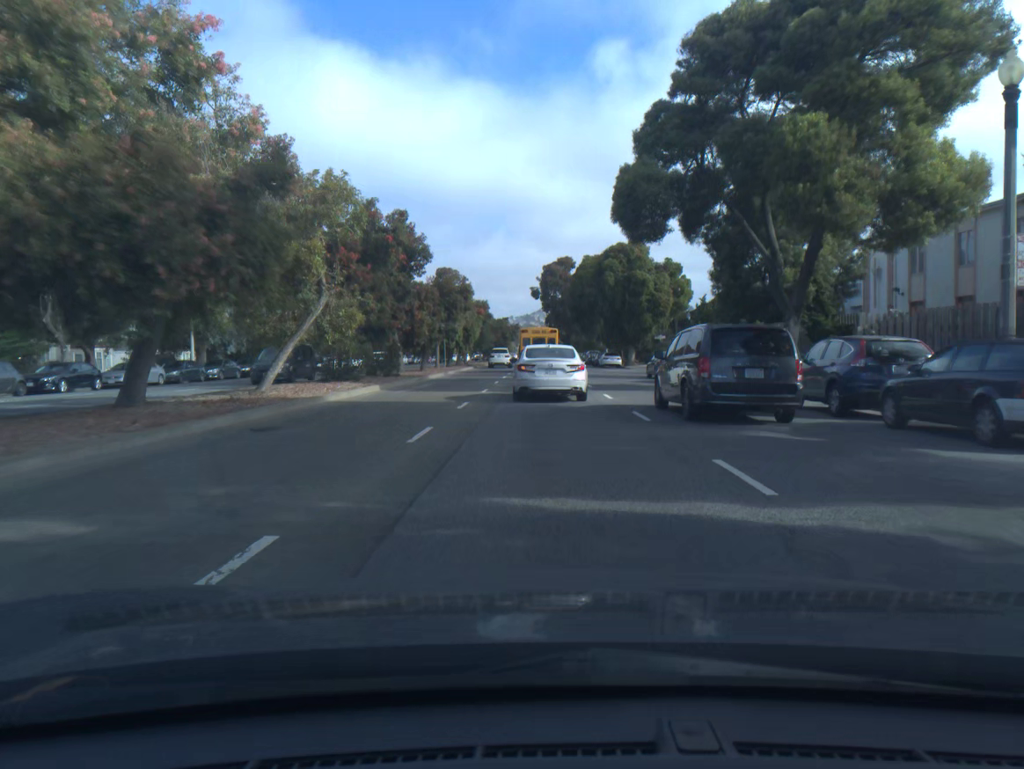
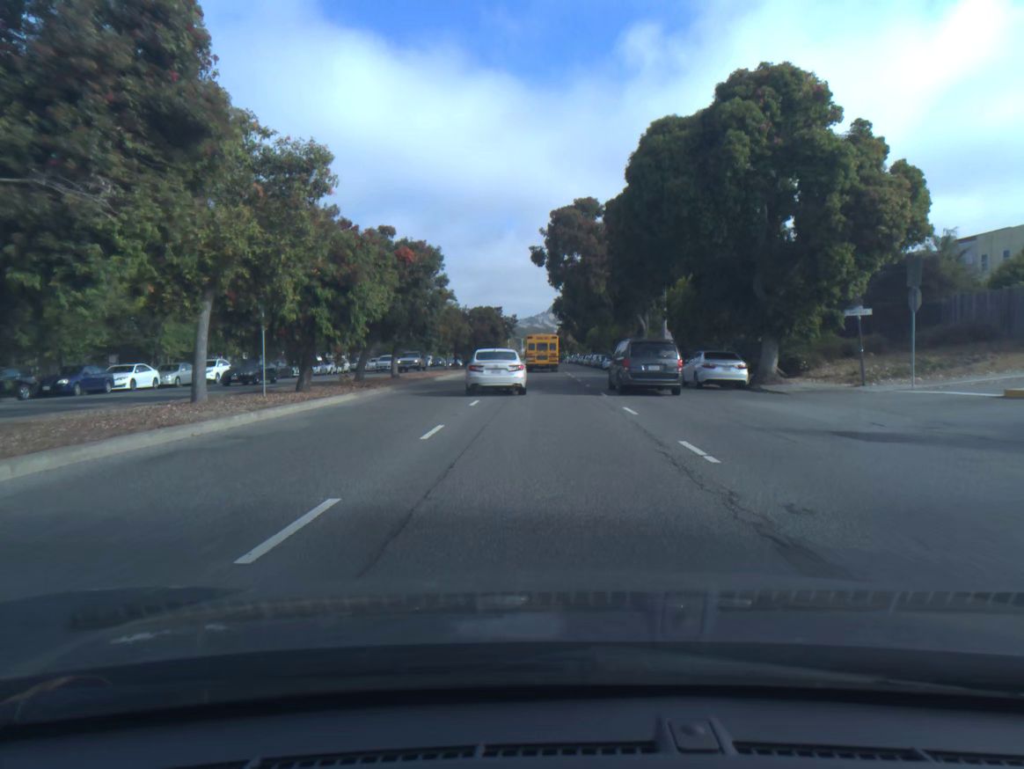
(-0.2, +41.9) m; 0°
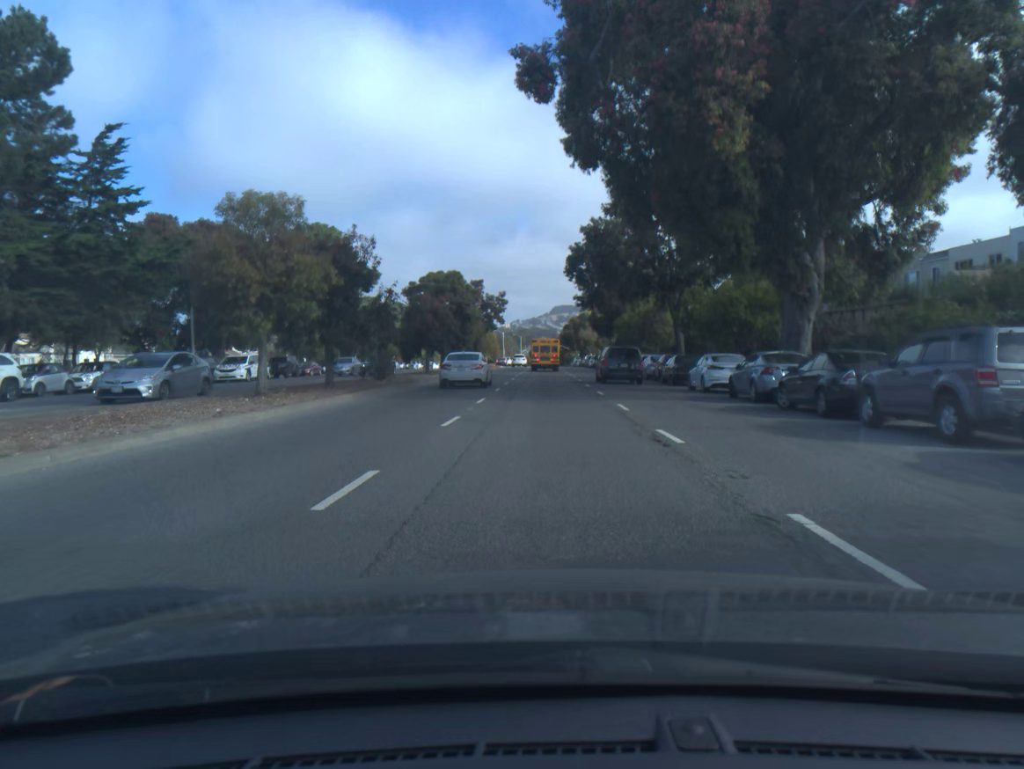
(0.0, +41.9) m; 0°
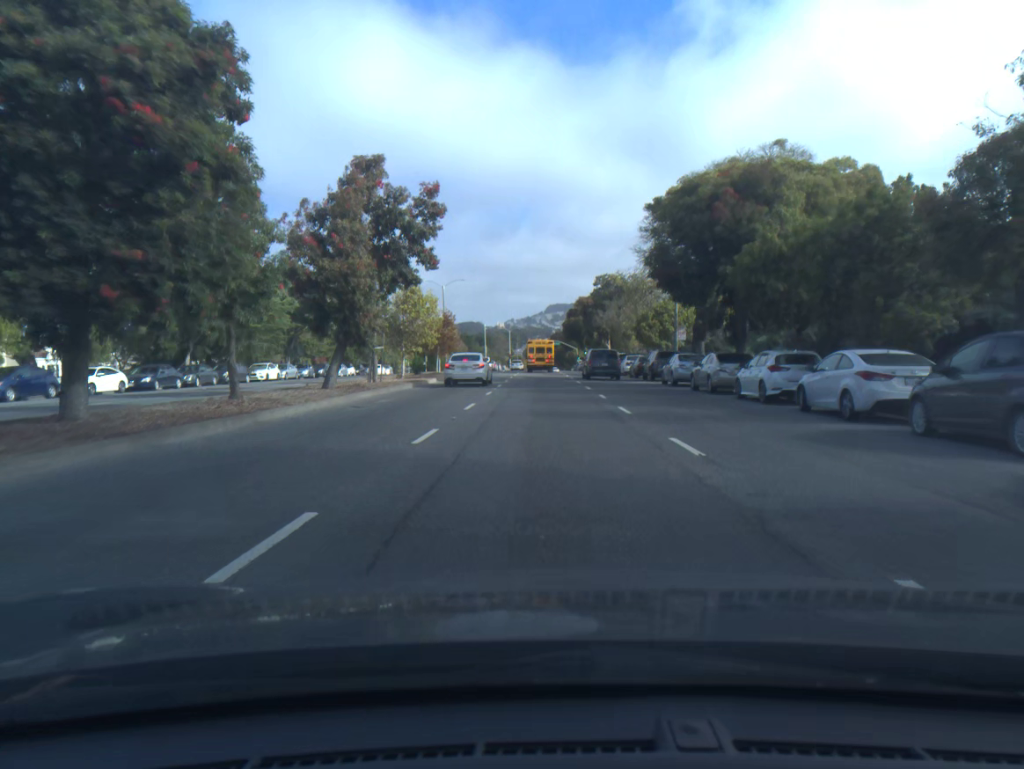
(+0.1, +45.8) m; 0°
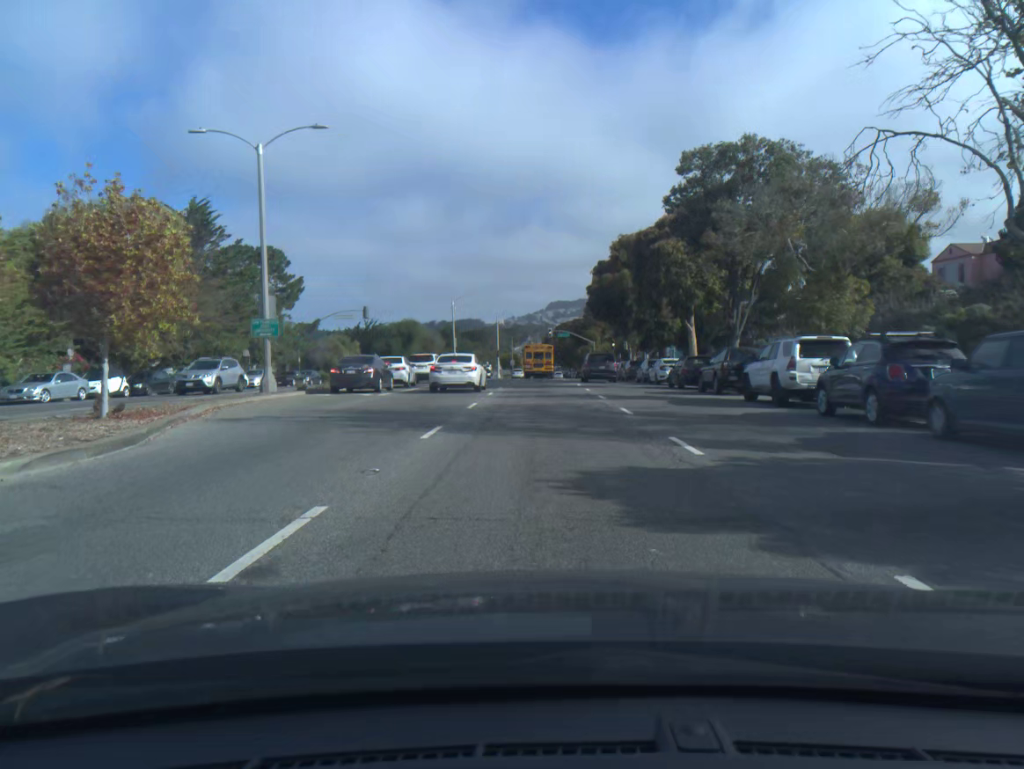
(-0.1, +50.6) m; 0°
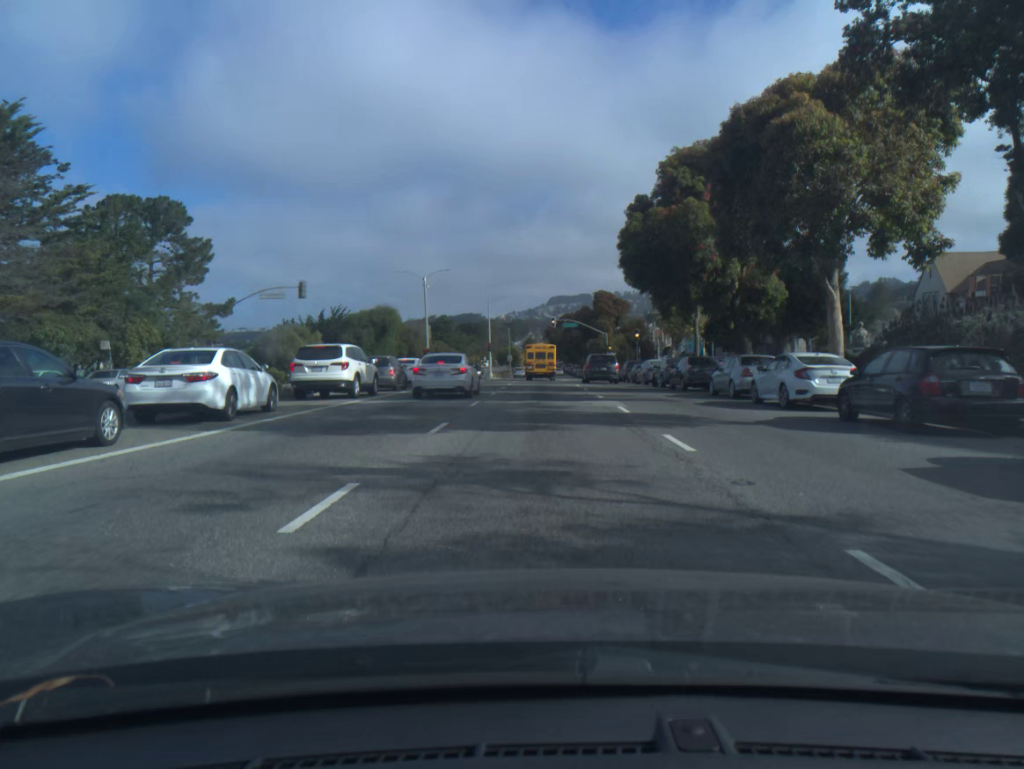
(0.0, +21.0) m; 0°
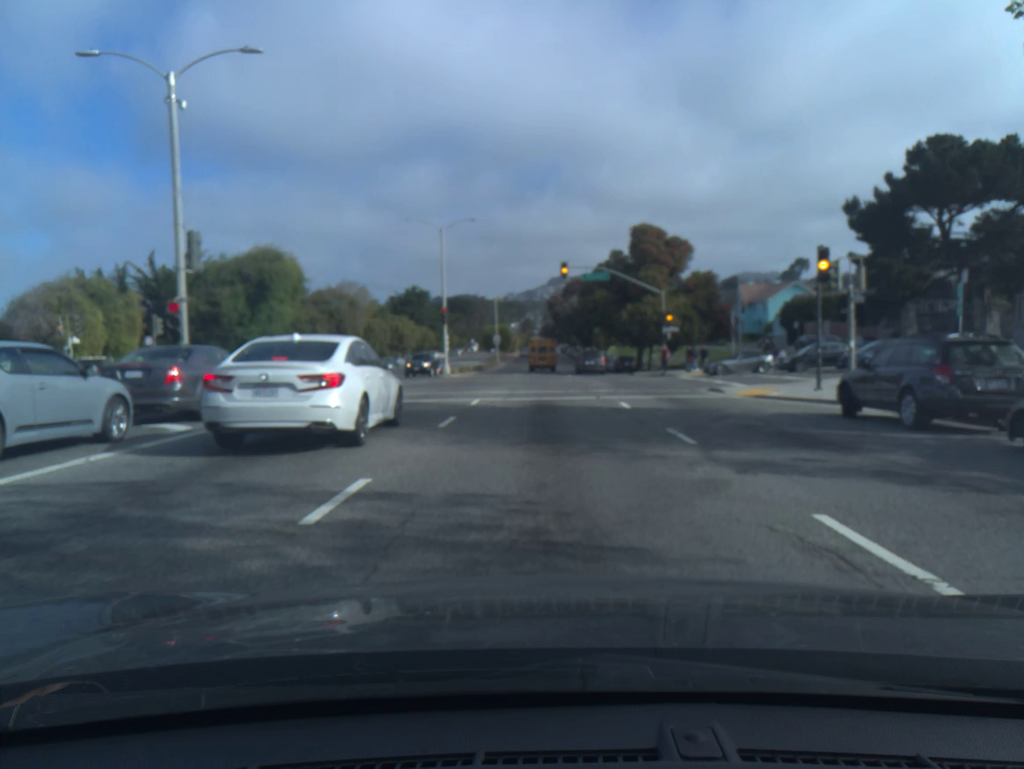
(-0.1, +43.7) m; 0°
